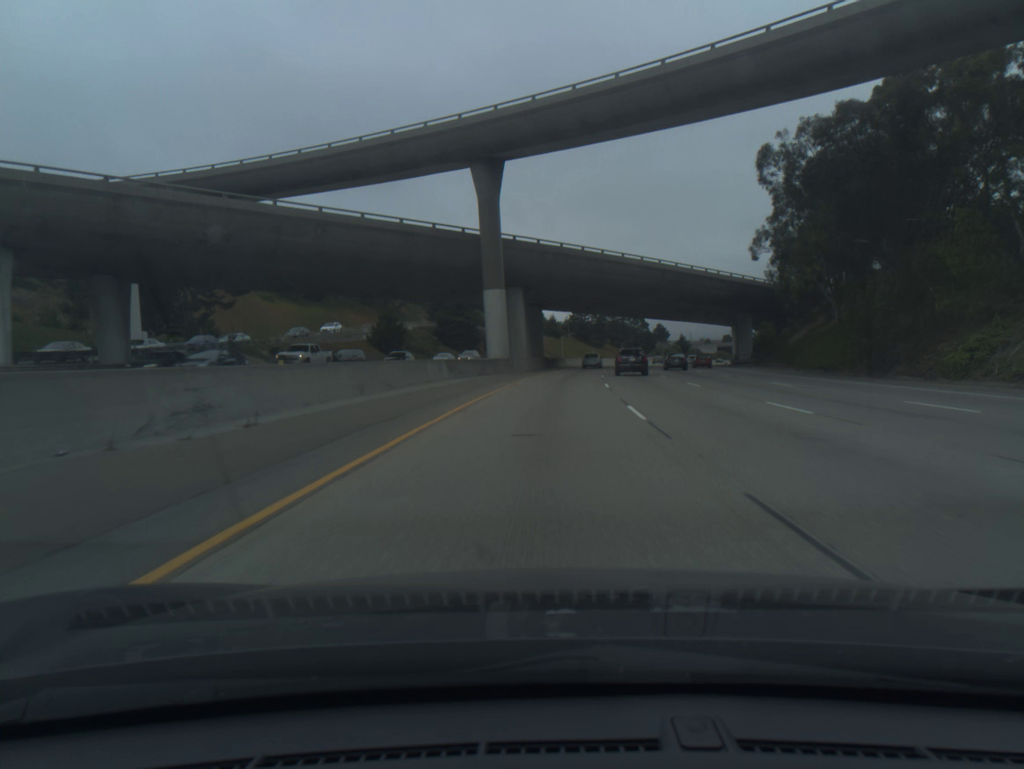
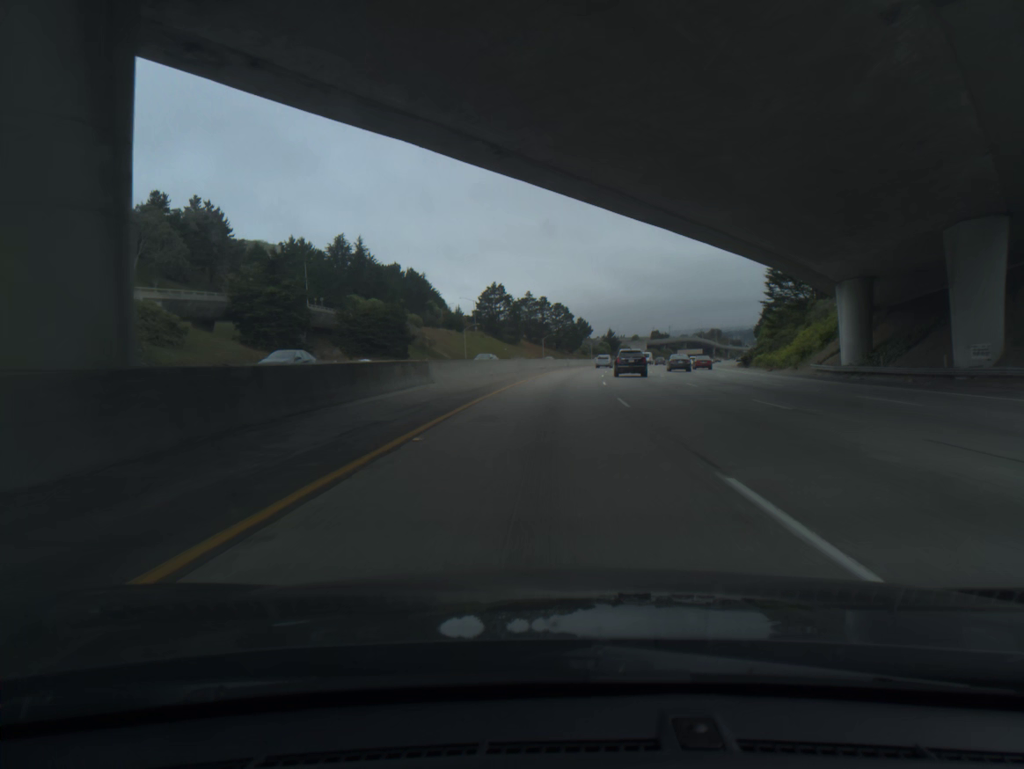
(+3.9, +69.4) m; +6°
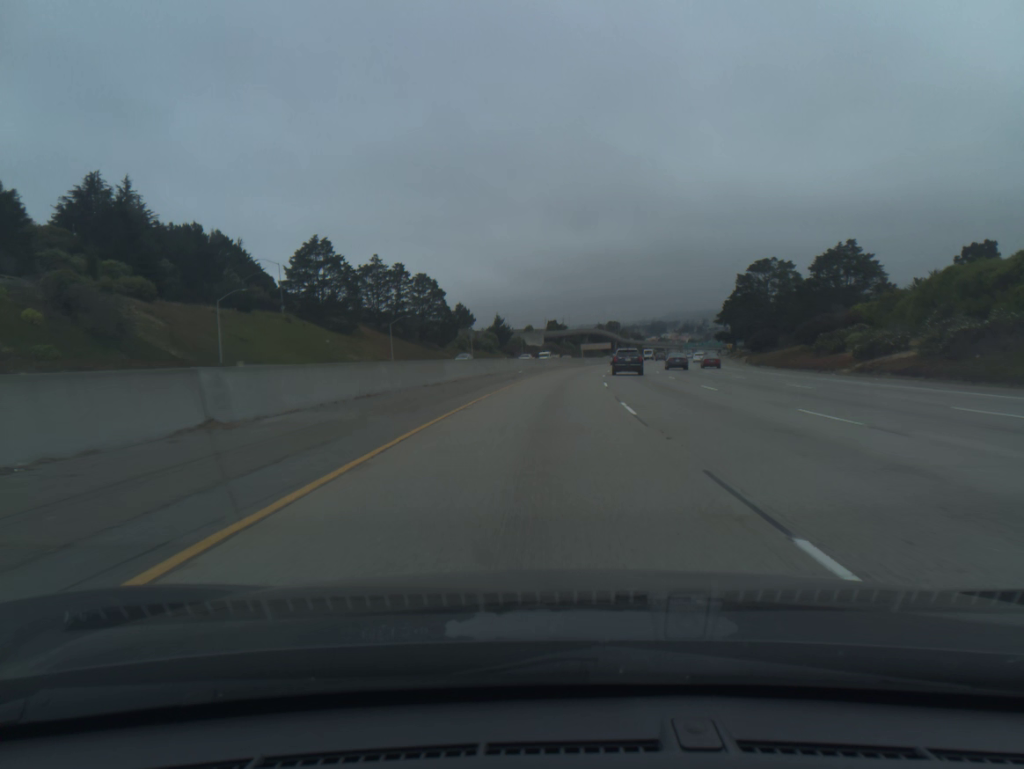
(+6.7, +89.7) m; +8°
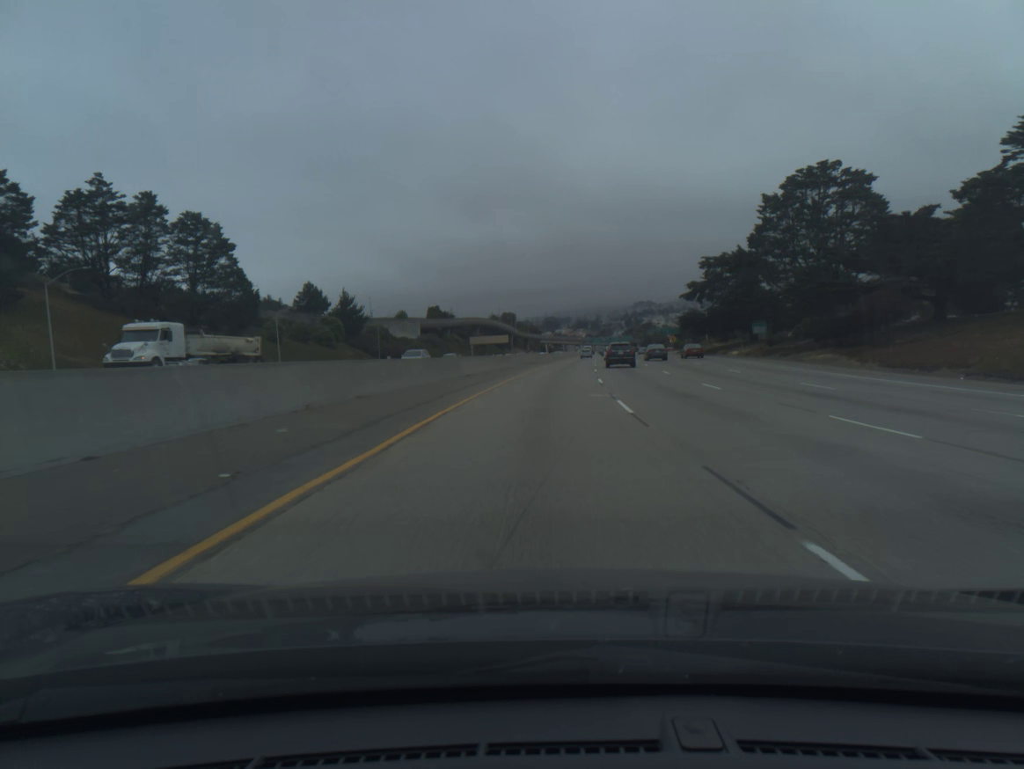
(+4.6, +73.6) m; +8°
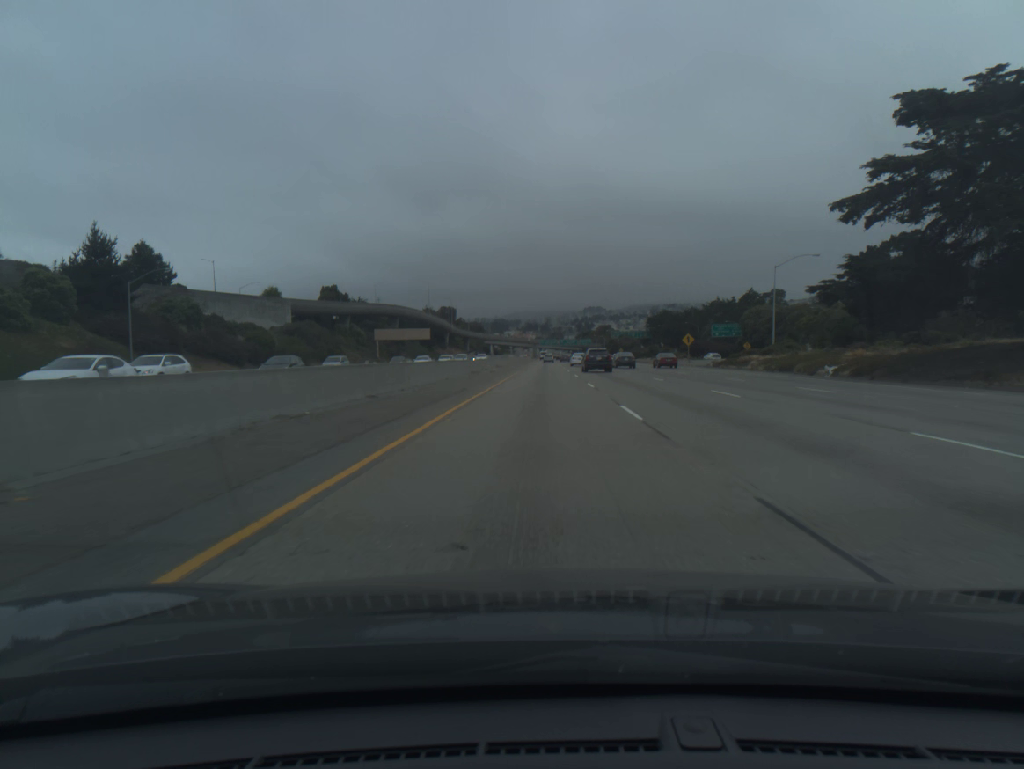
(+3.2, +74.6) m; +4°
